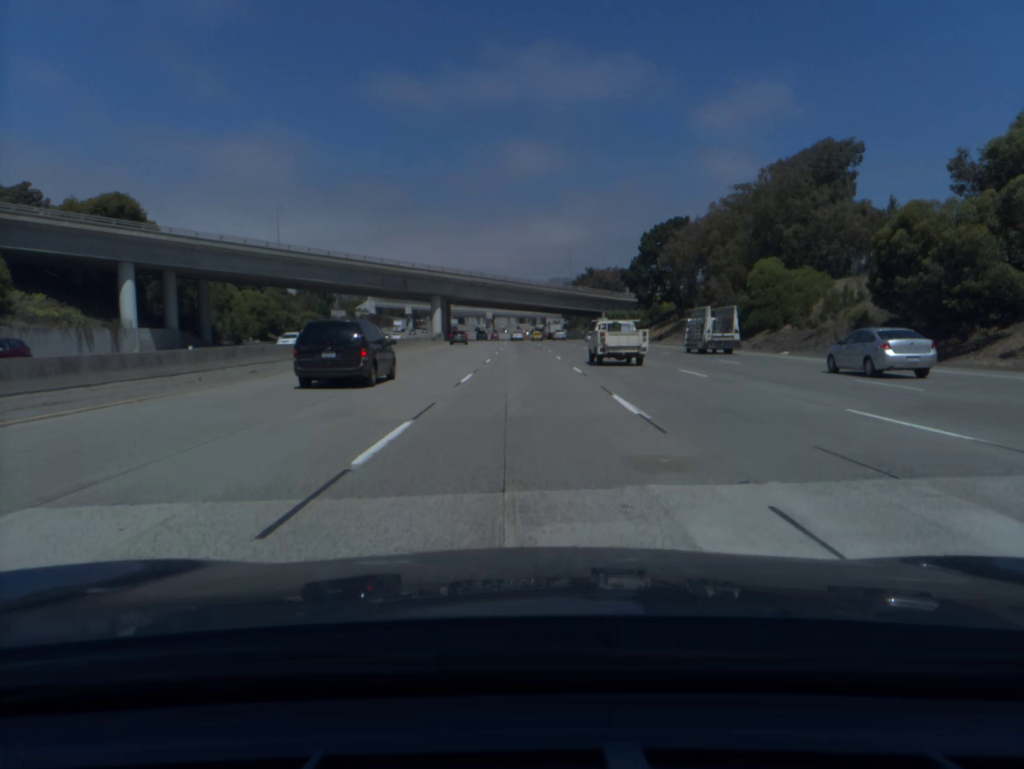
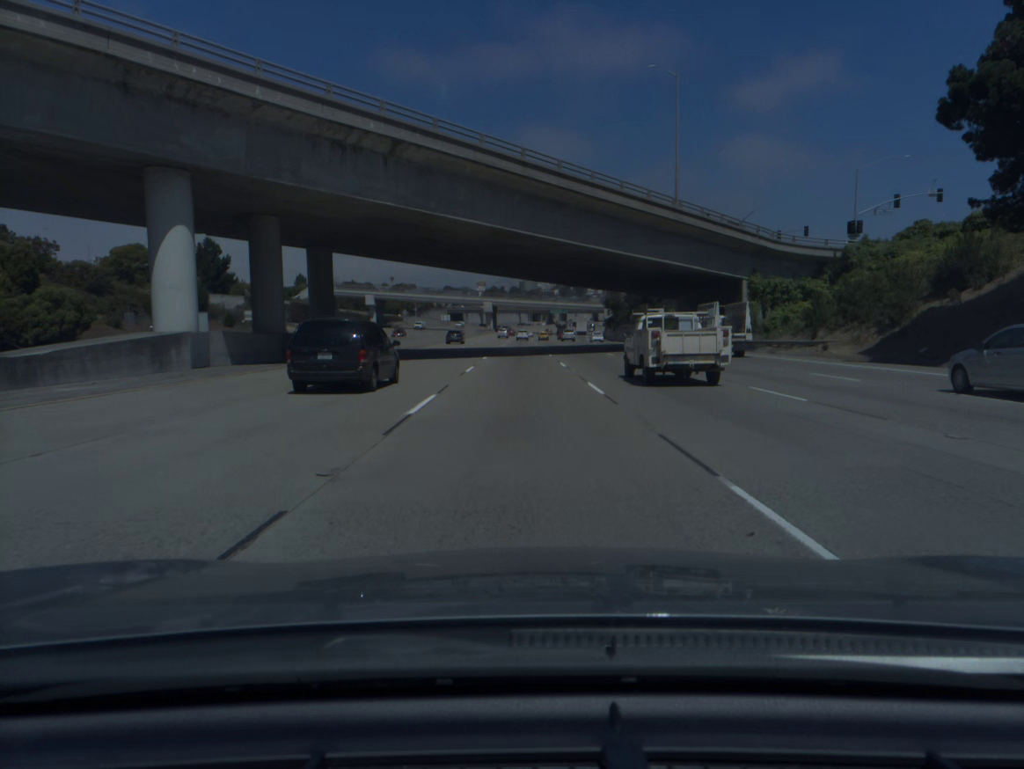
(-0.5, +94.8) m; -1°
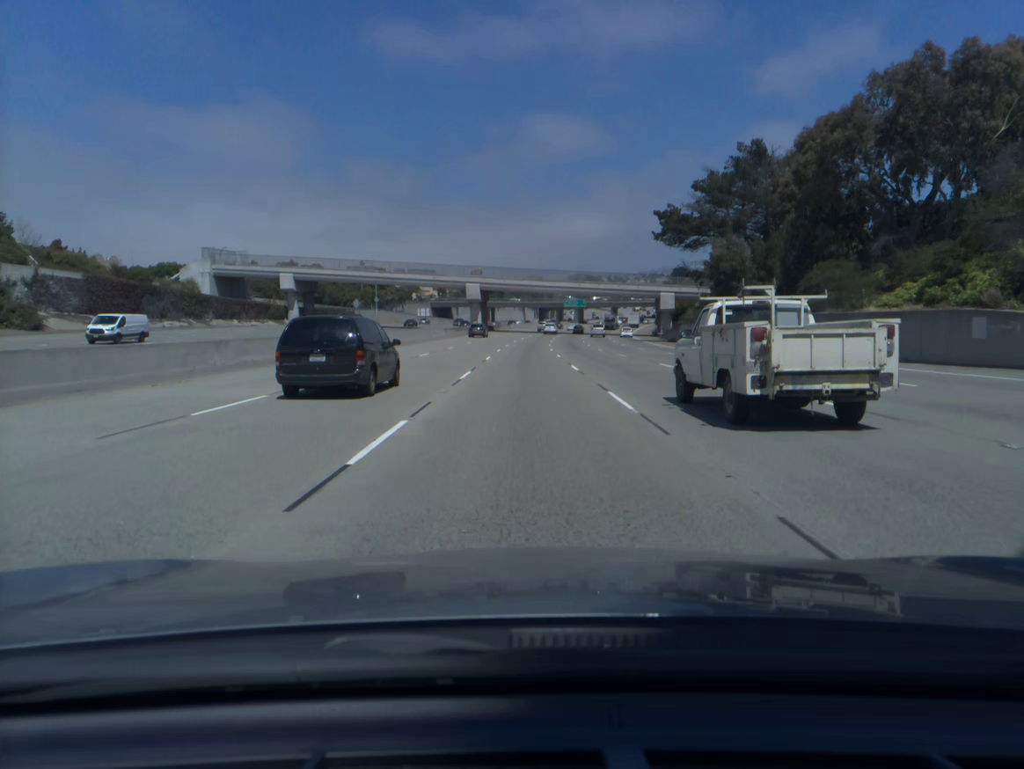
(-0.3, +75.3) m; 0°
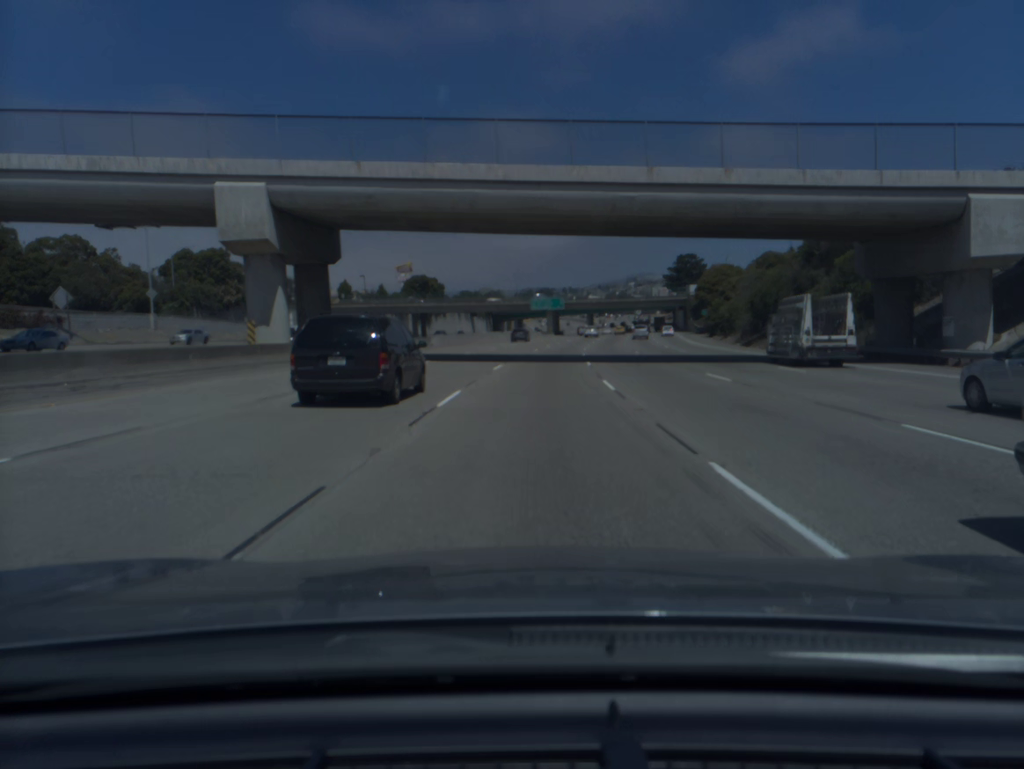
(+1.2, +93.7) m; +3°
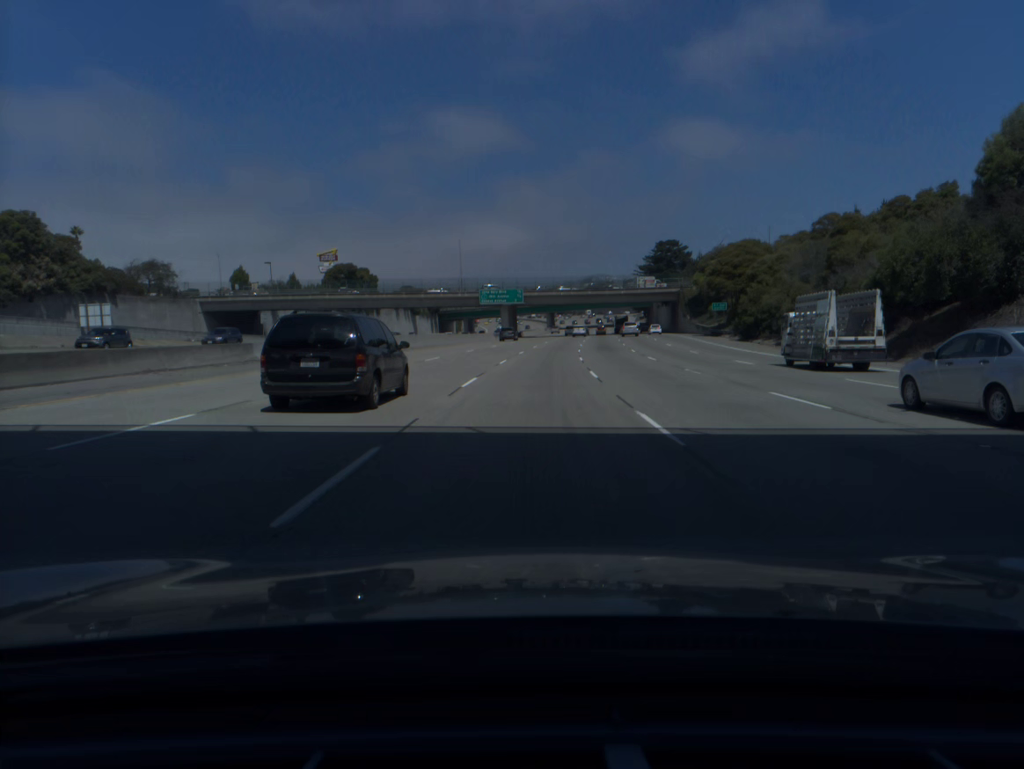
(+1.1, +37.5) m; +3°
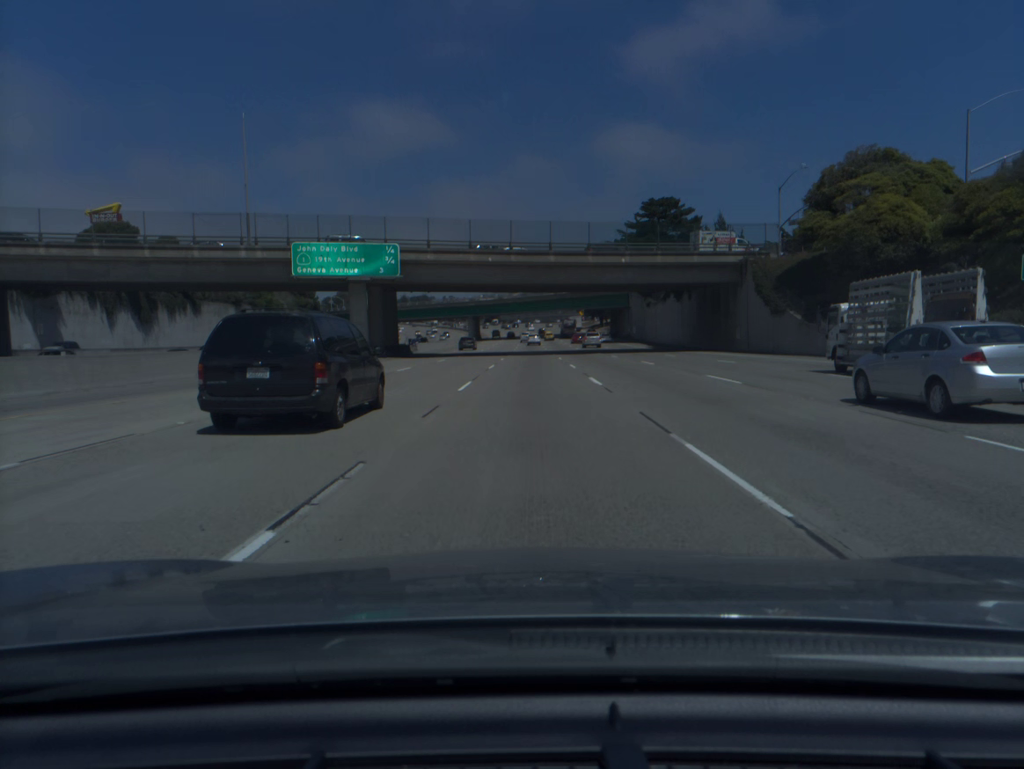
(+3.6, +75.4) m; +5°
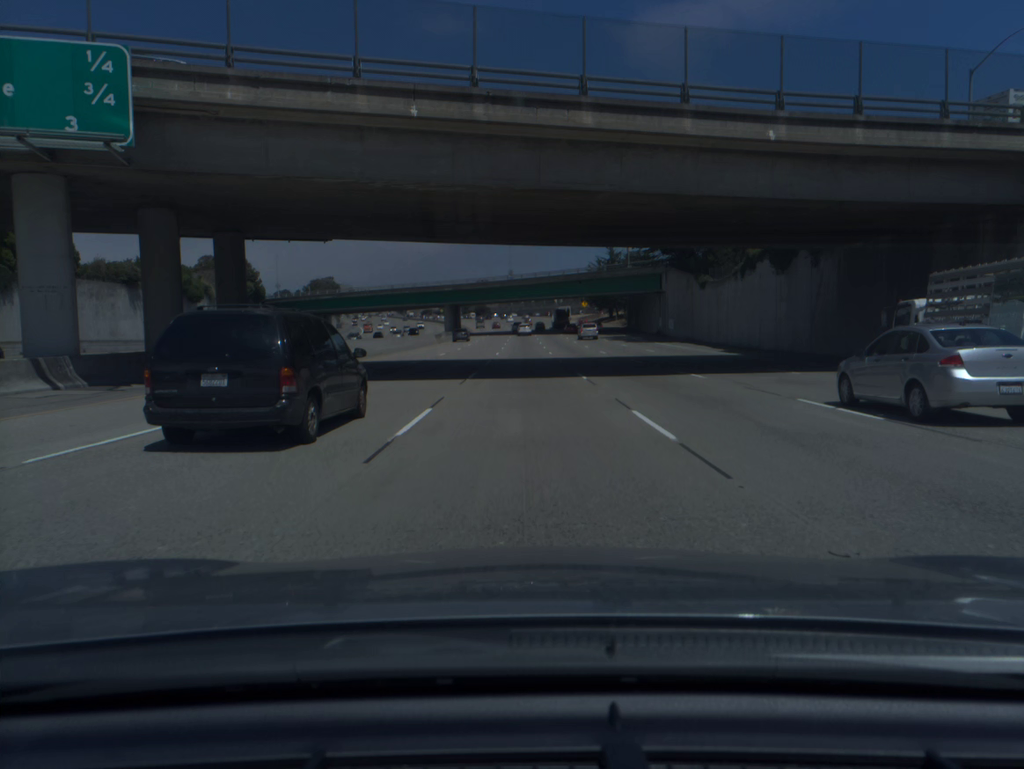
(+0.3, +37.9) m; +1°
